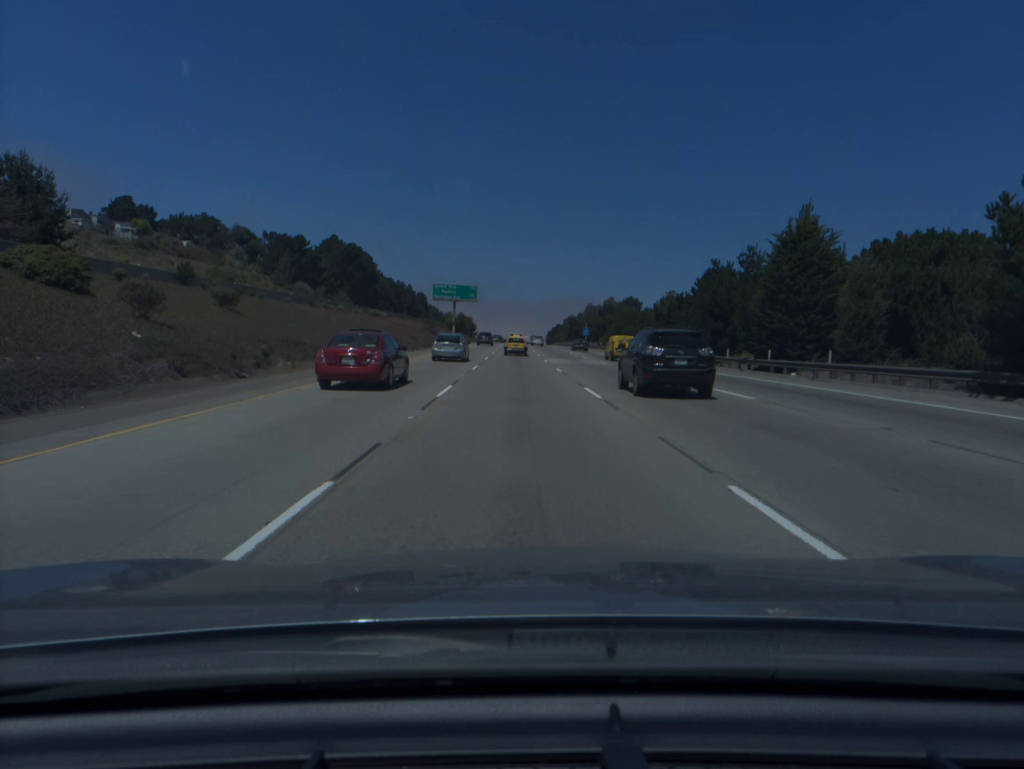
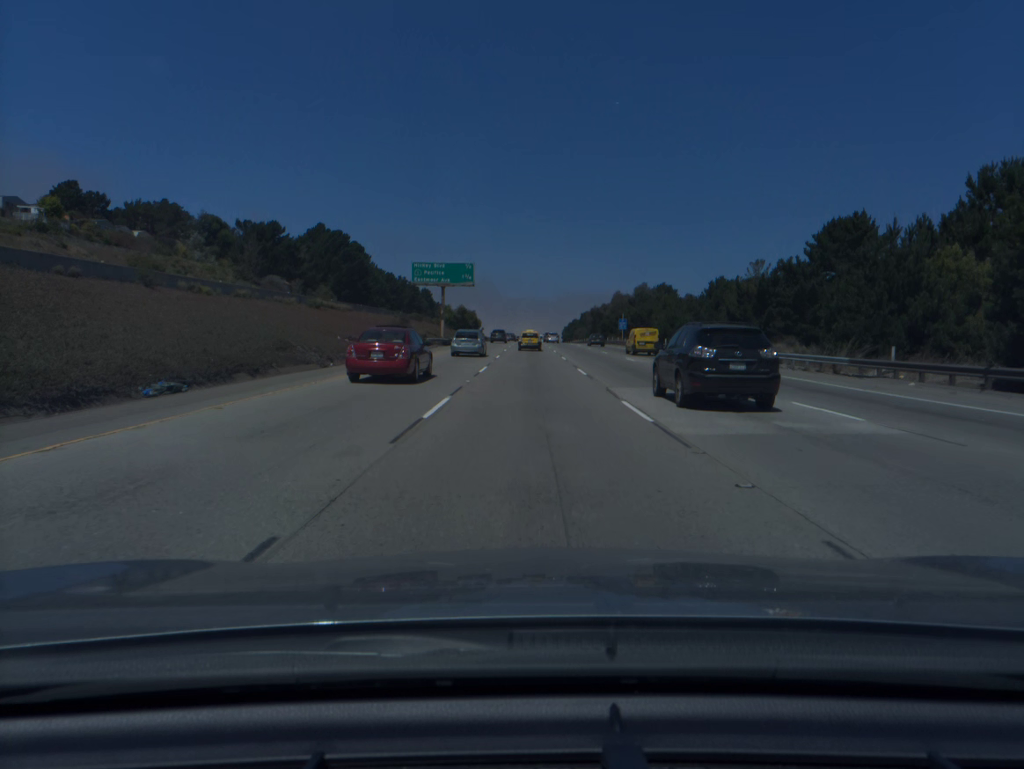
(-0.4, +34.3) m; -1°
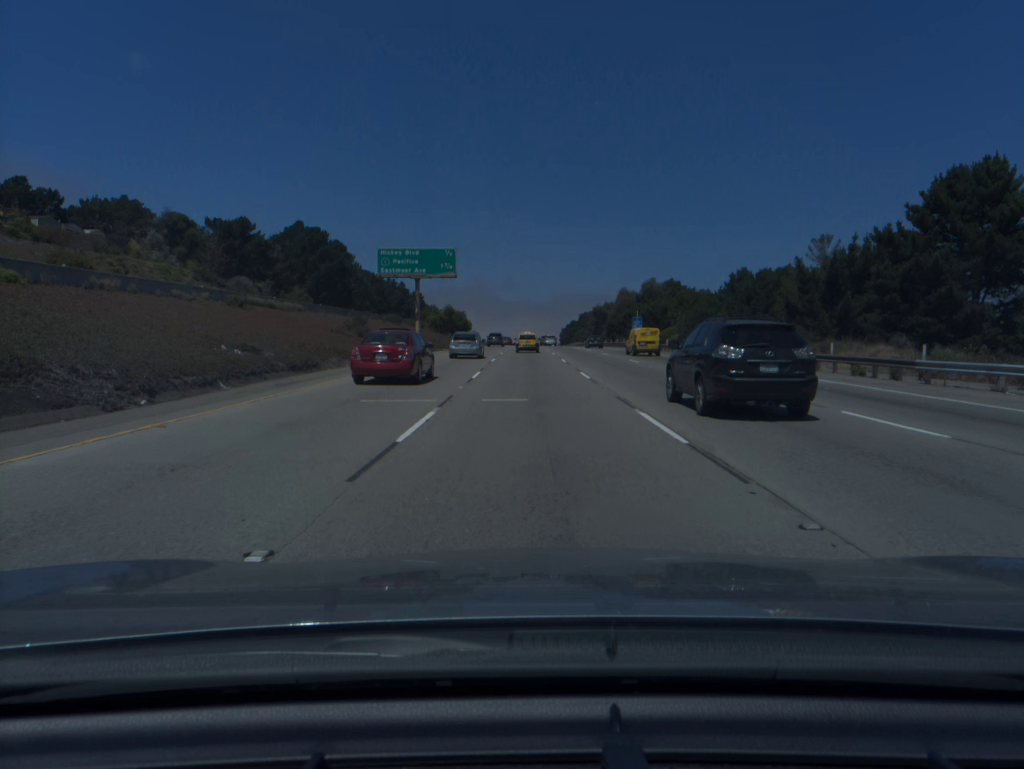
(0.0, +17.2) m; 0°
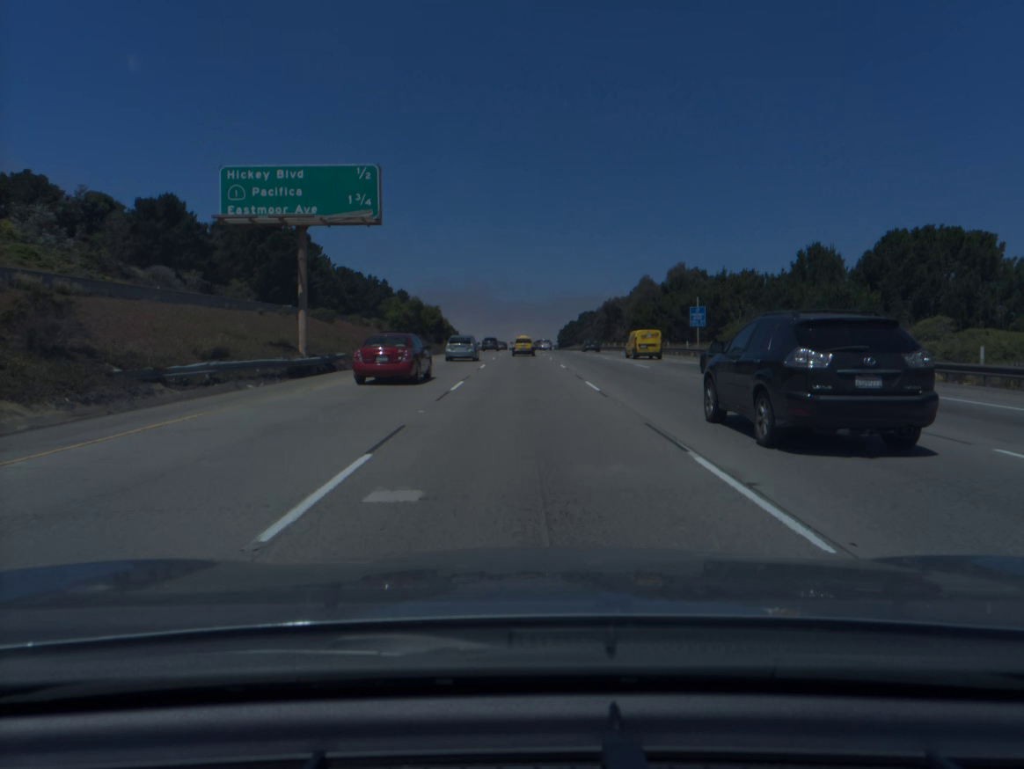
(+0.1, +34.4) m; 0°
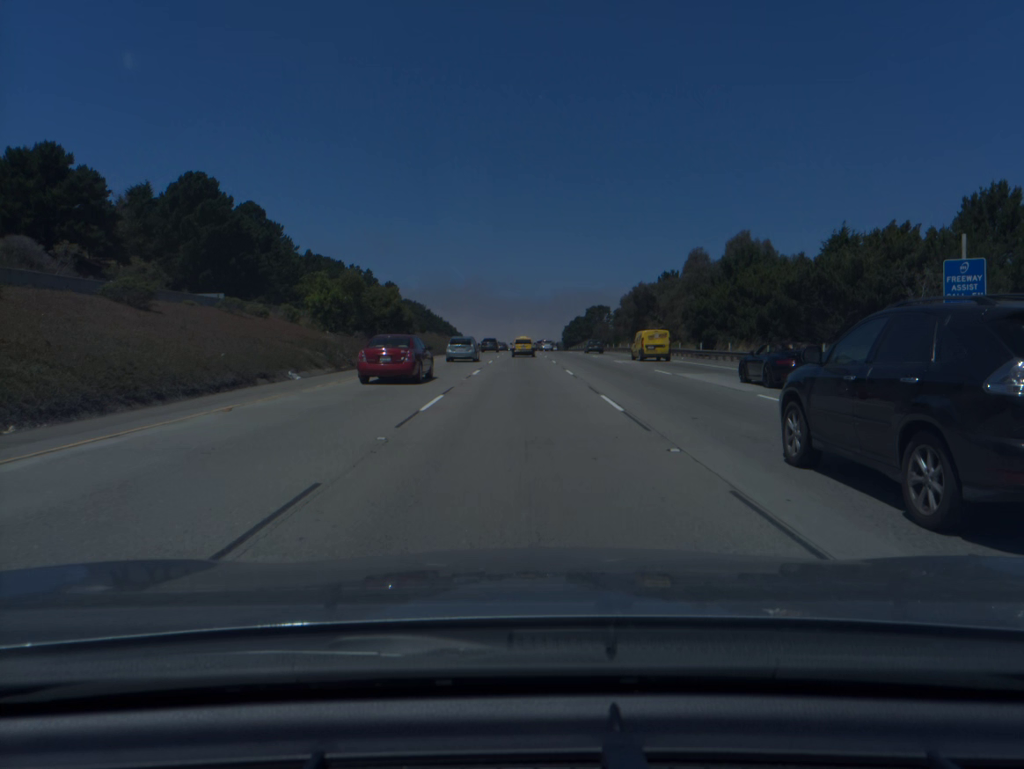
(0.0, +34.5) m; 0°
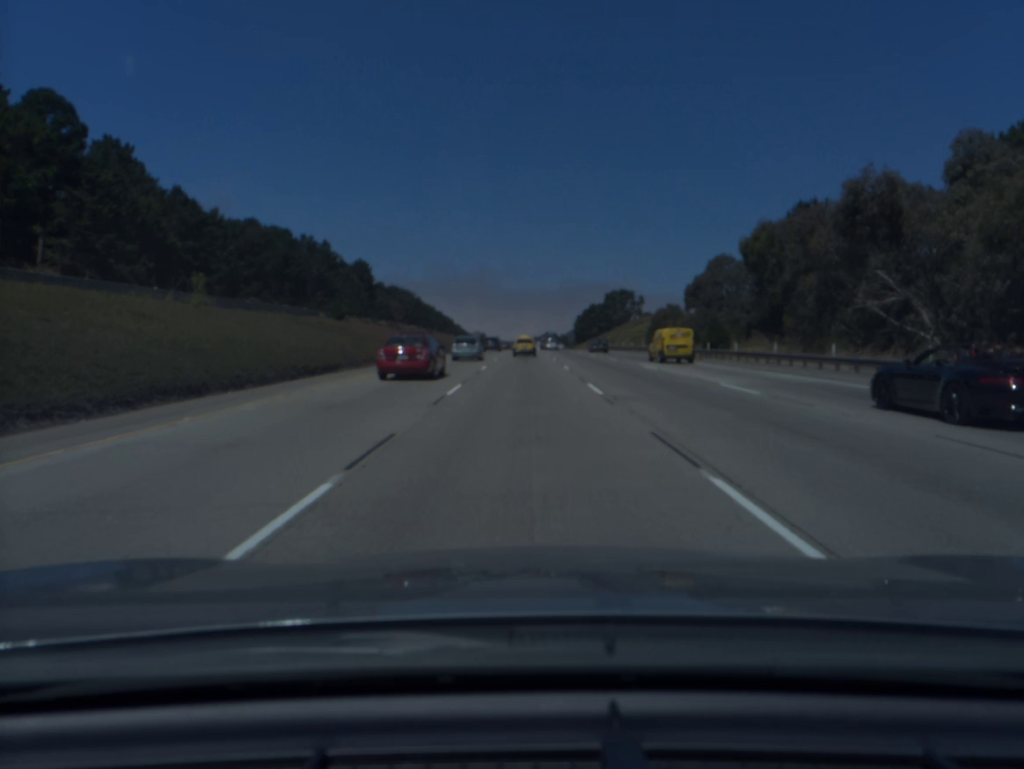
(-0.2, +69.2) m; 0°
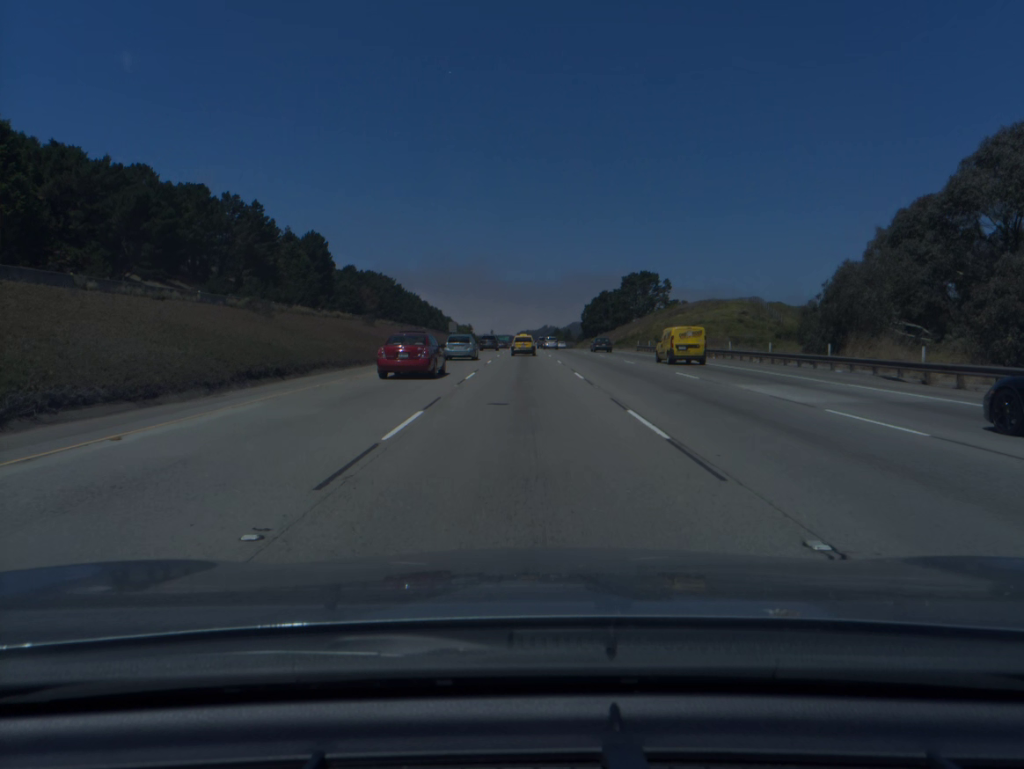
(0.0, +51.6) m; 0°
